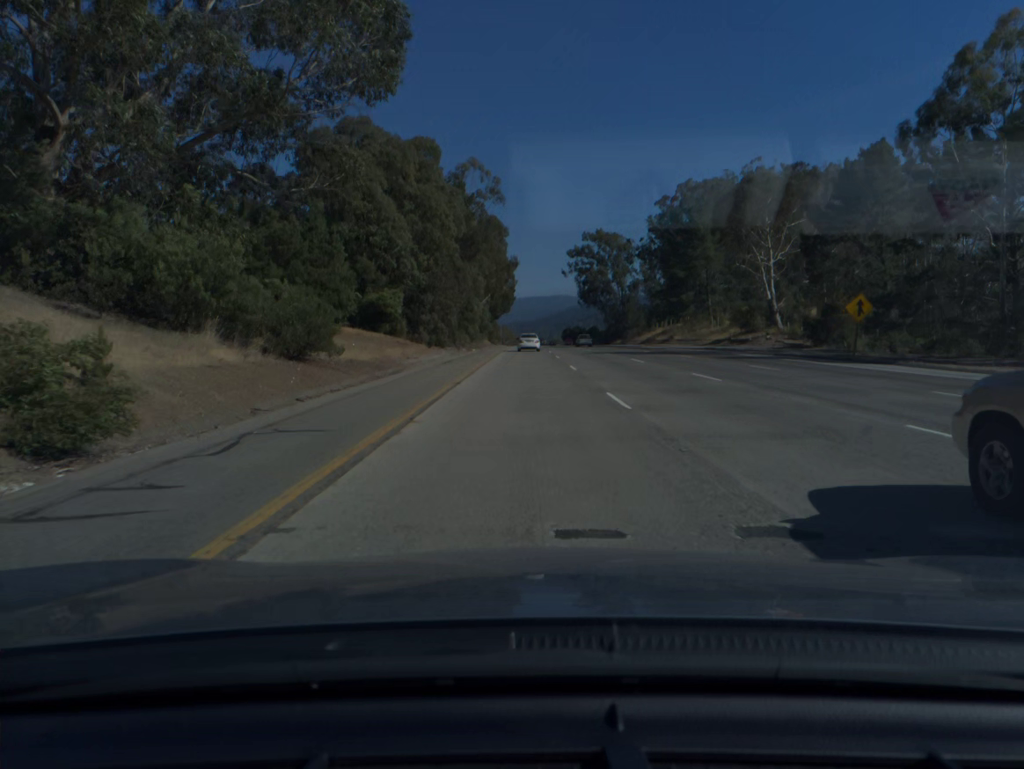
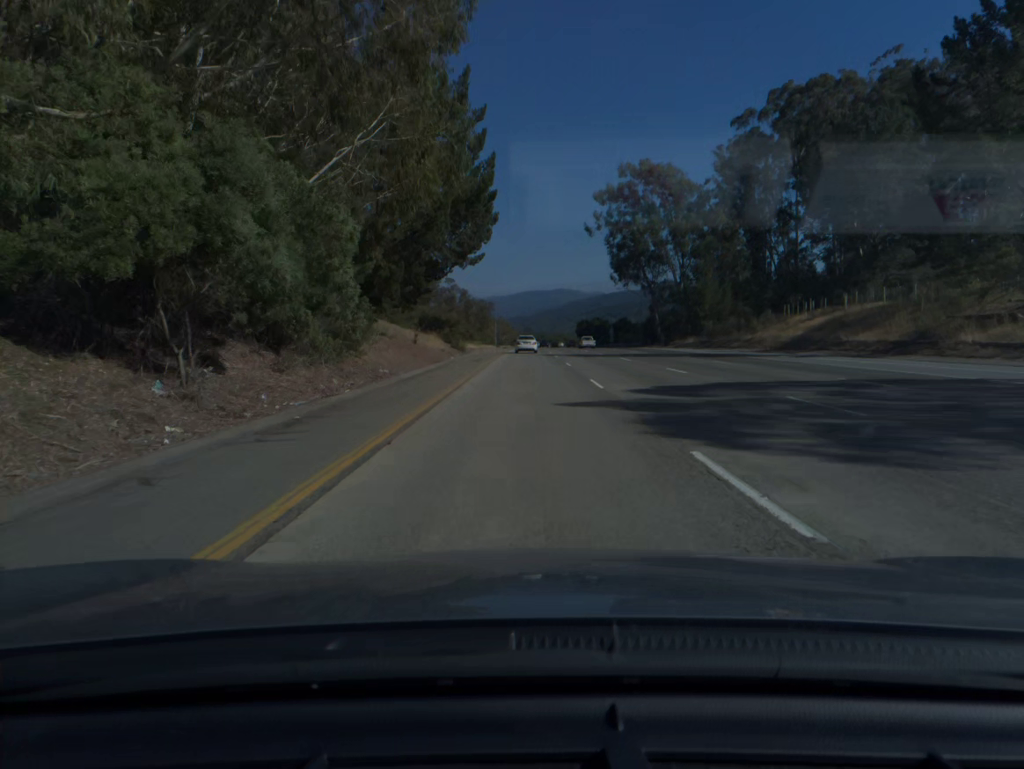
(-0.2, +82.1) m; 0°
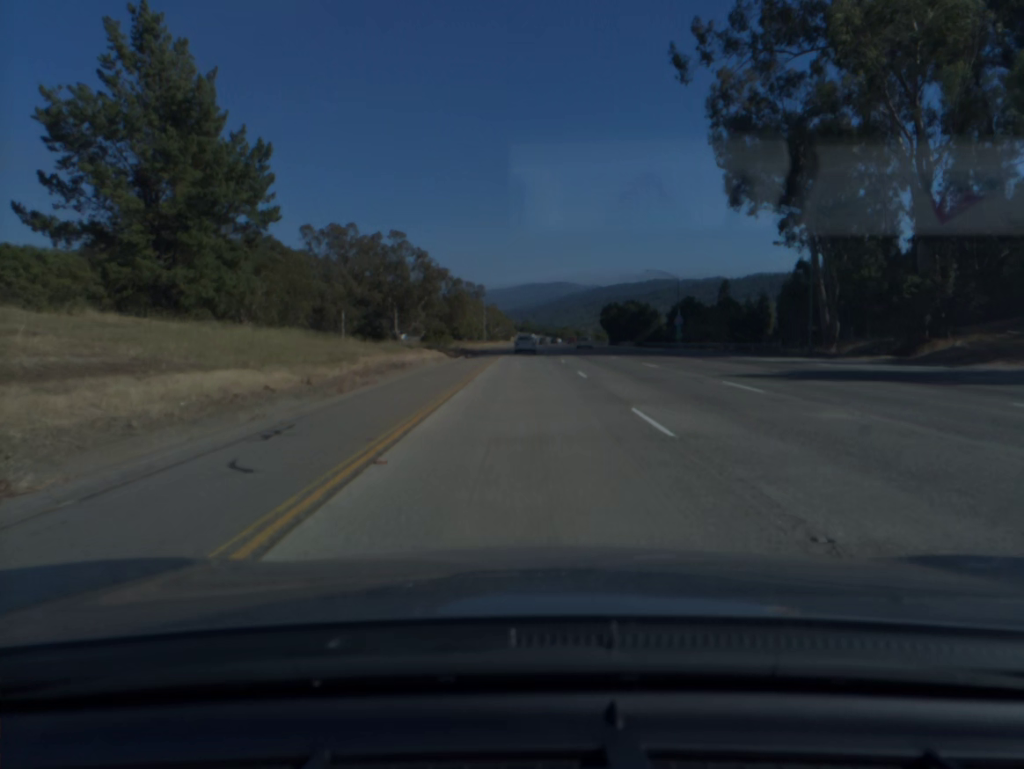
(+0.1, +82.1) m; 0°
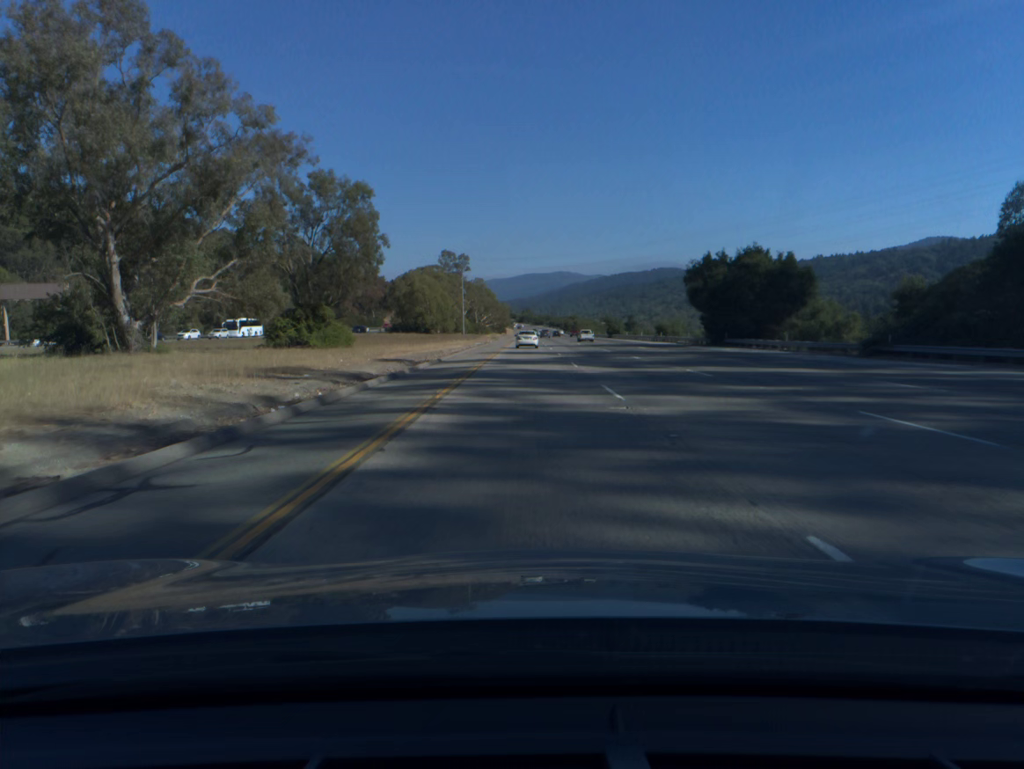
(+0.1, +82.2) m; 0°
